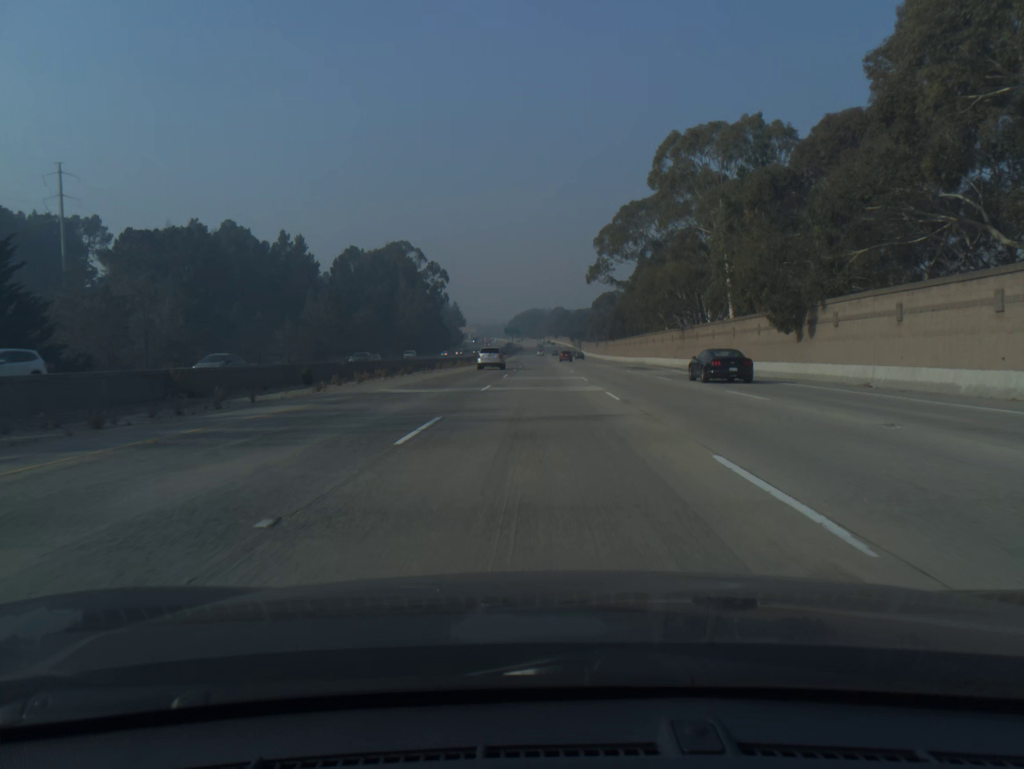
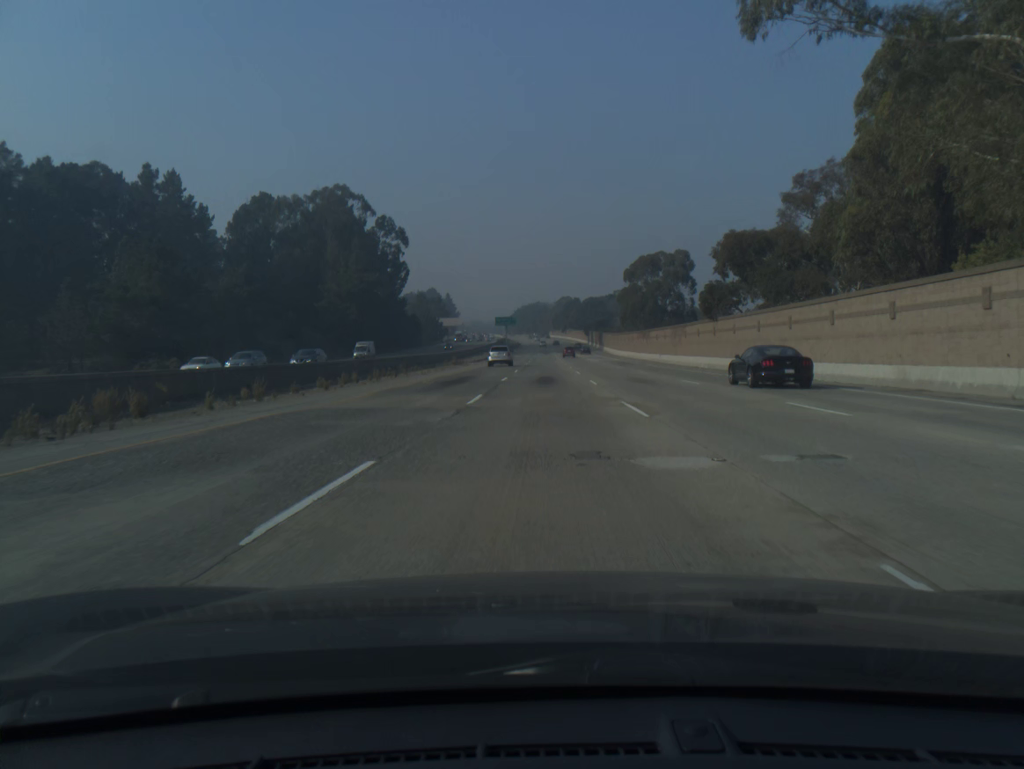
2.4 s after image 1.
(-0.1, +78.4) m; 0°
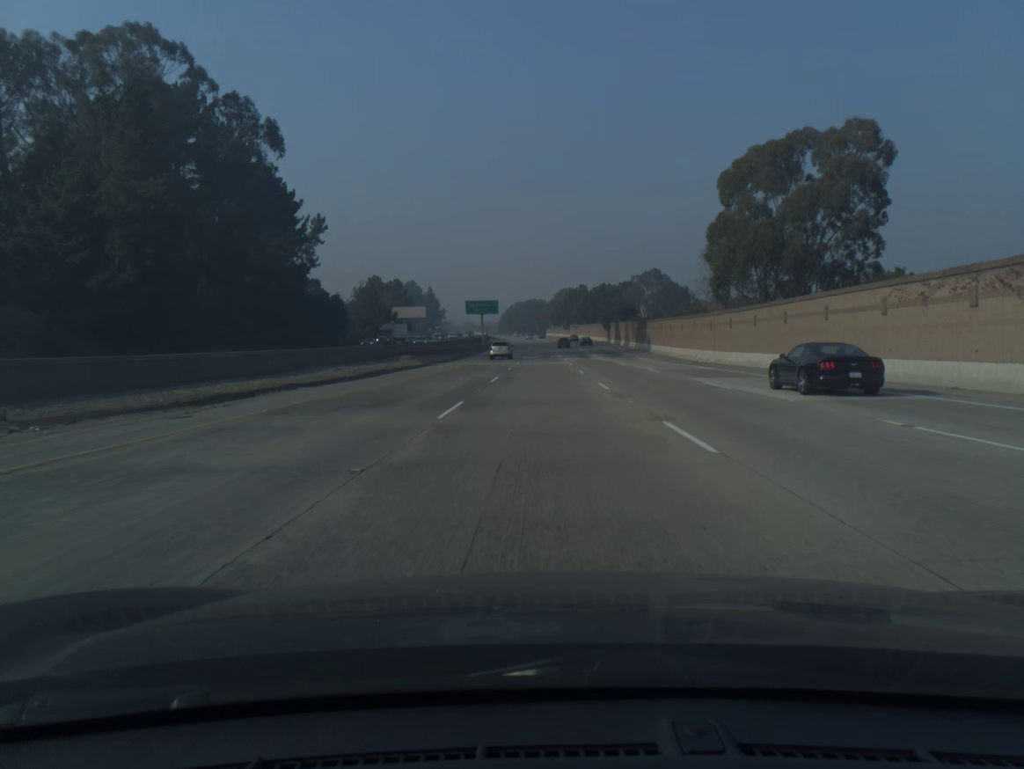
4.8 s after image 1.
(+0.1, +78.4) m; 0°
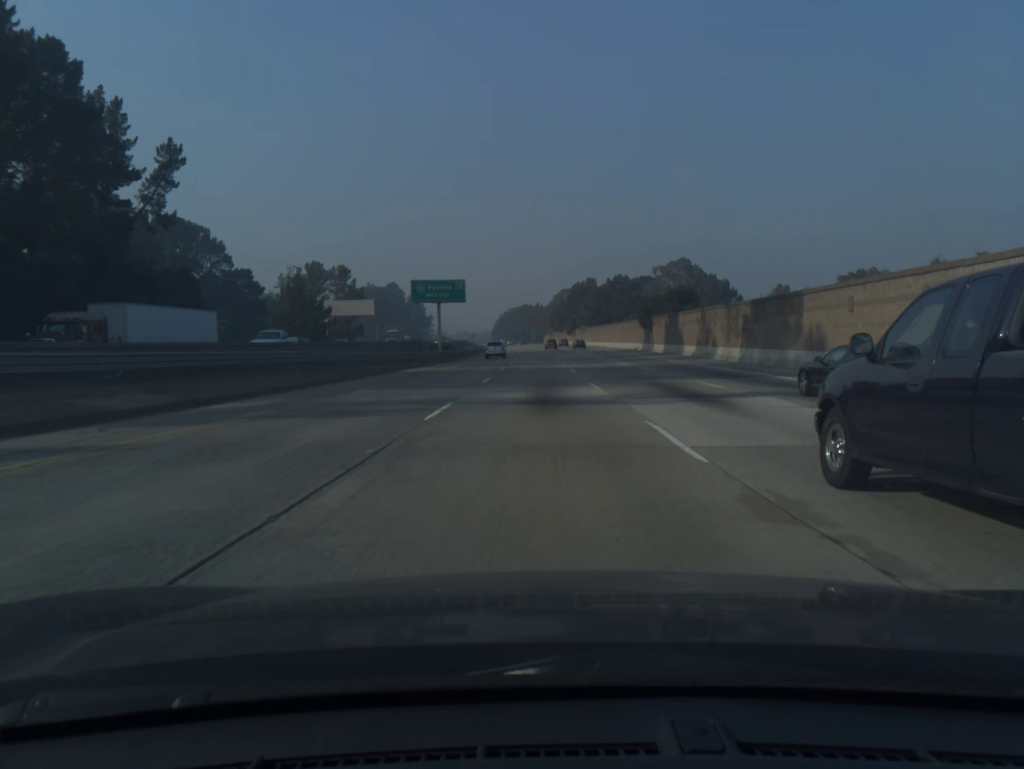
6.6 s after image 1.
(+0.1, +58.7) m; 0°
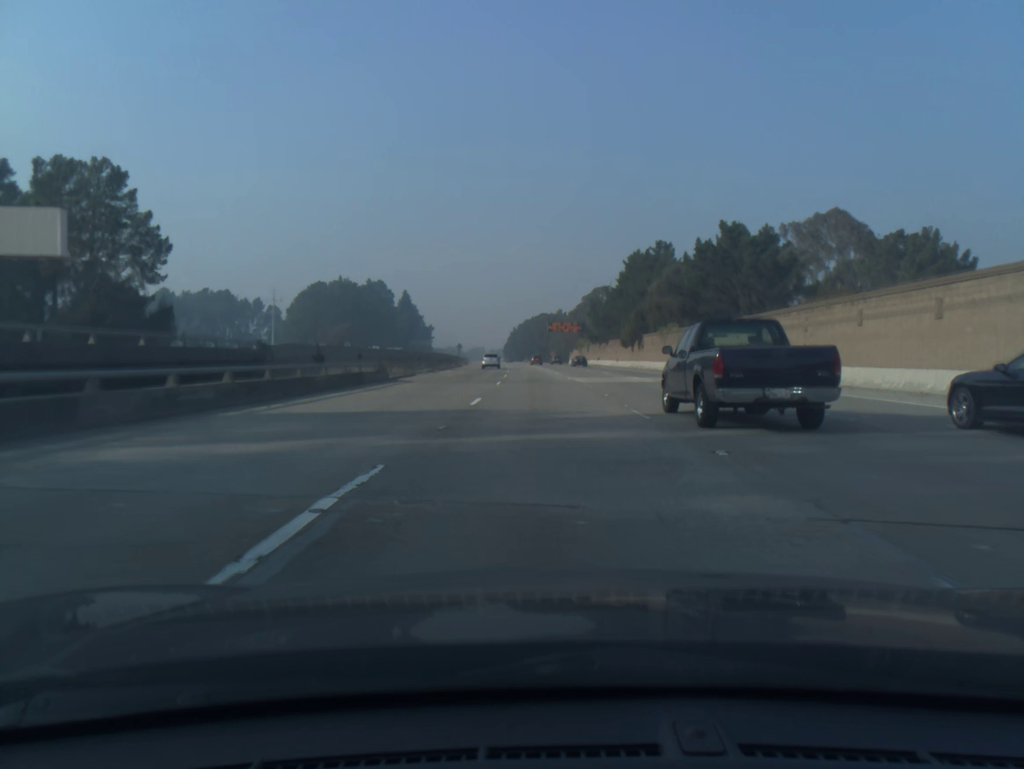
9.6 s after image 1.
(-1.0, +97.7) m; -1°
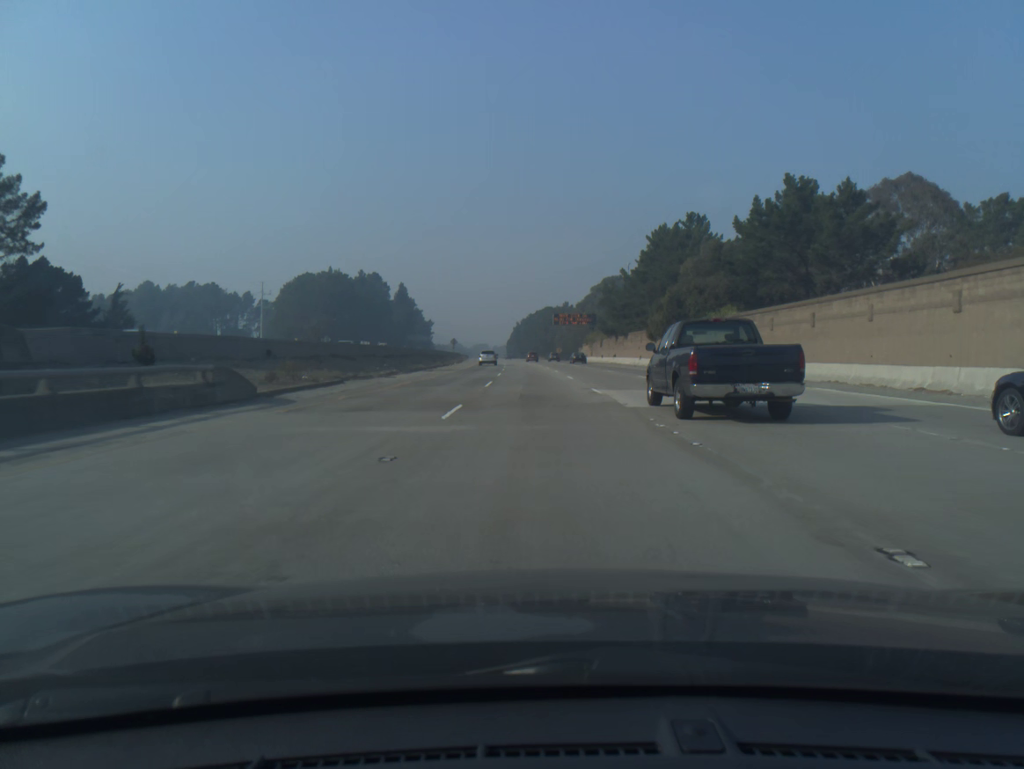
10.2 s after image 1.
(0.0, +19.5) m; 0°
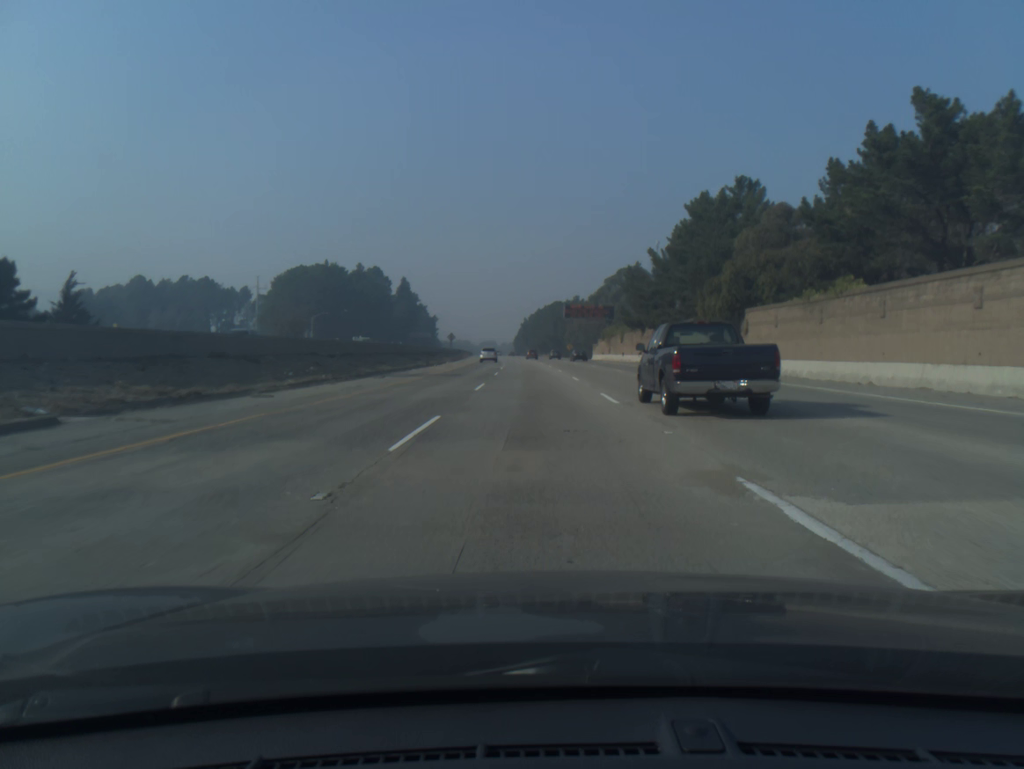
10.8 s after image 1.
(-0.1, +19.5) m; -1°
